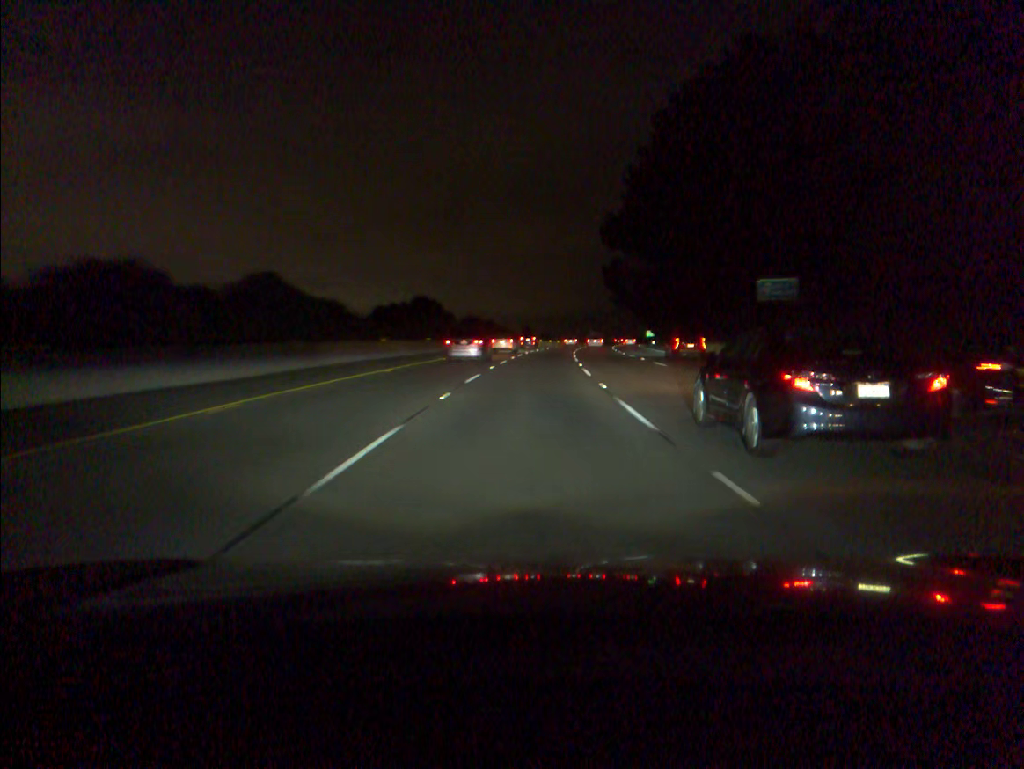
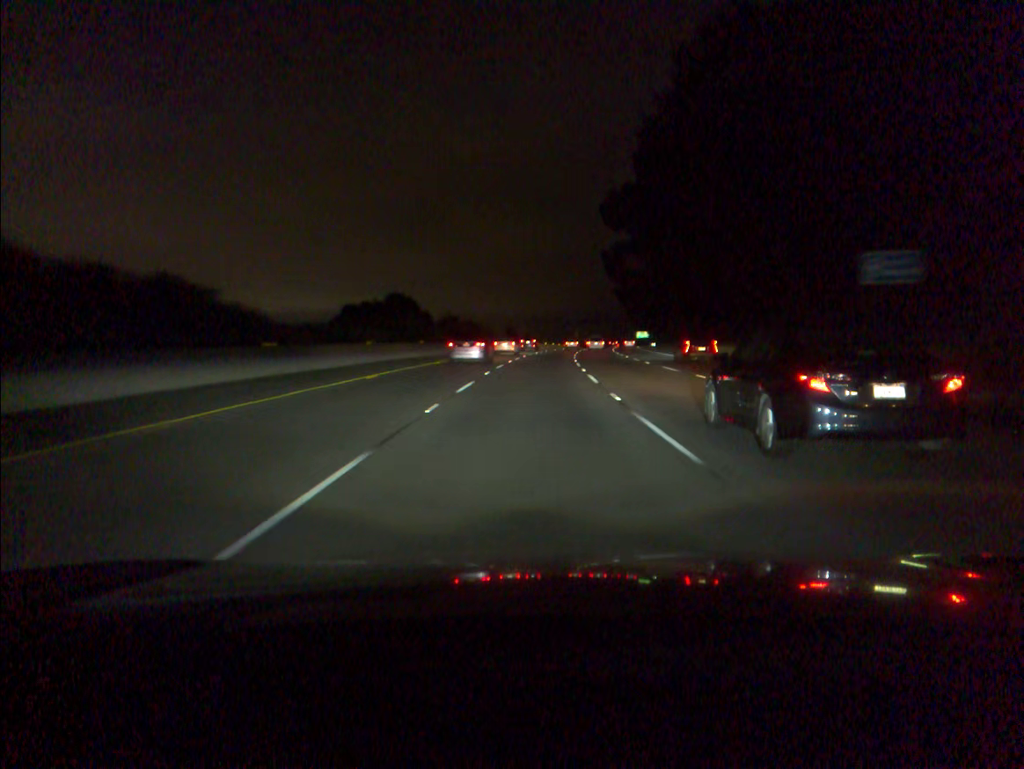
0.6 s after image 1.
(+0.2, +17.2) m; +1°
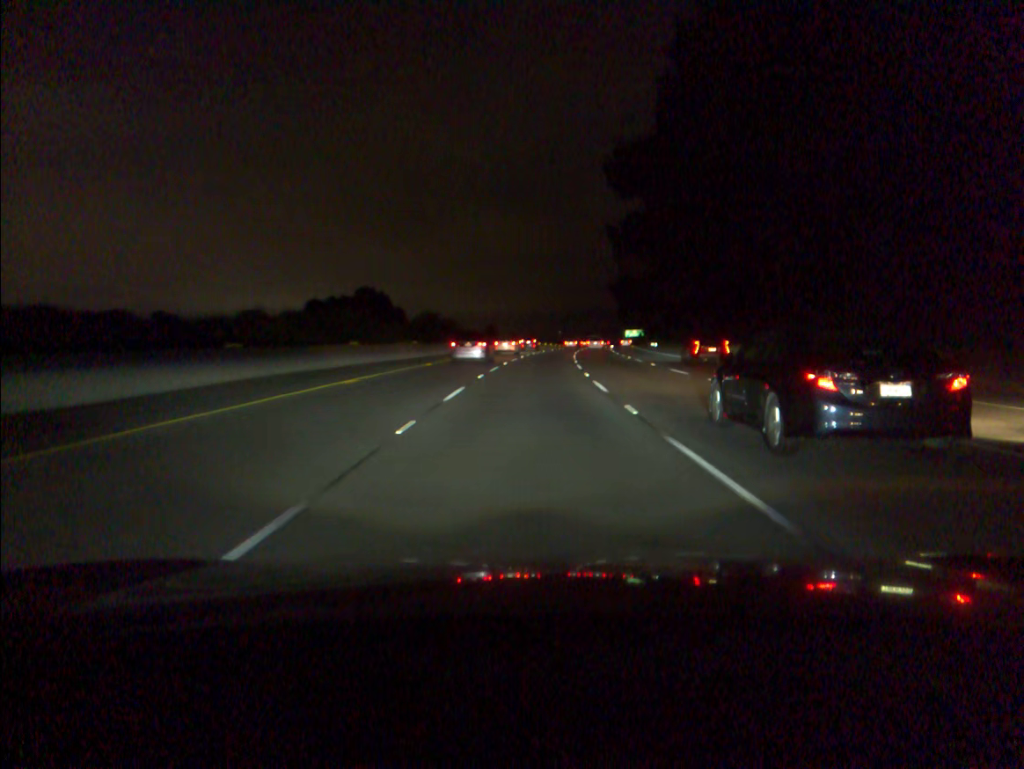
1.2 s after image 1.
(+0.2, +17.3) m; +1°
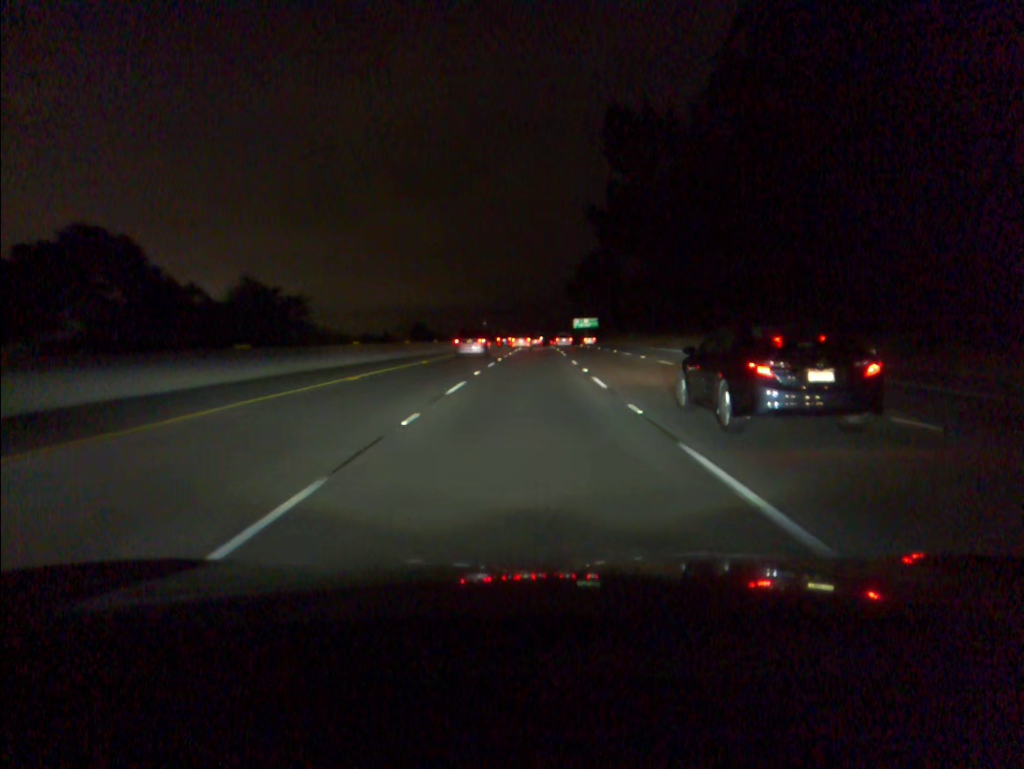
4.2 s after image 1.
(+4.3, +86.3) m; +5°
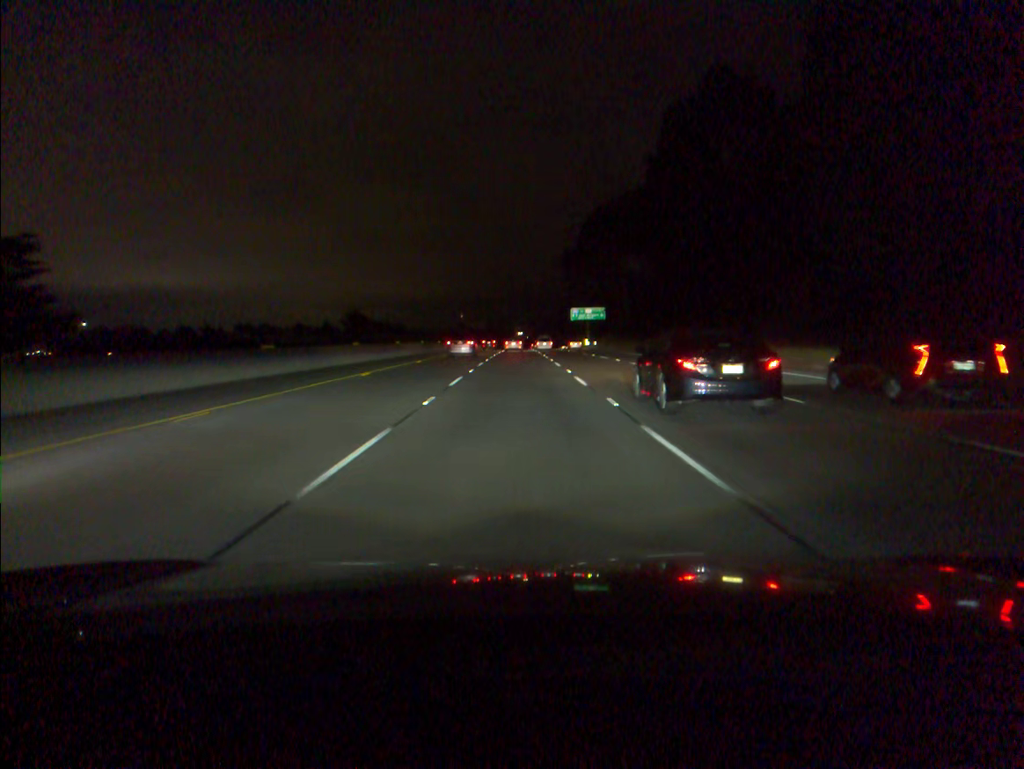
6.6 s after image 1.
(+1.3, +69.0) m; +2°
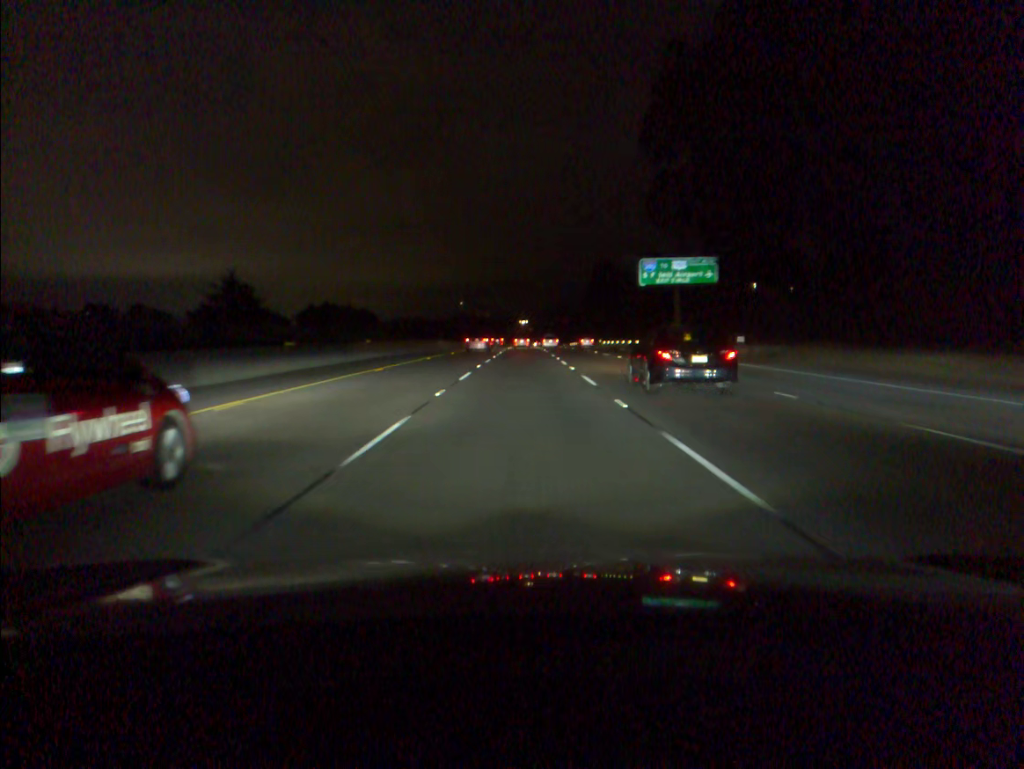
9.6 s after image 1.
(-0.3, +86.2) m; 0°
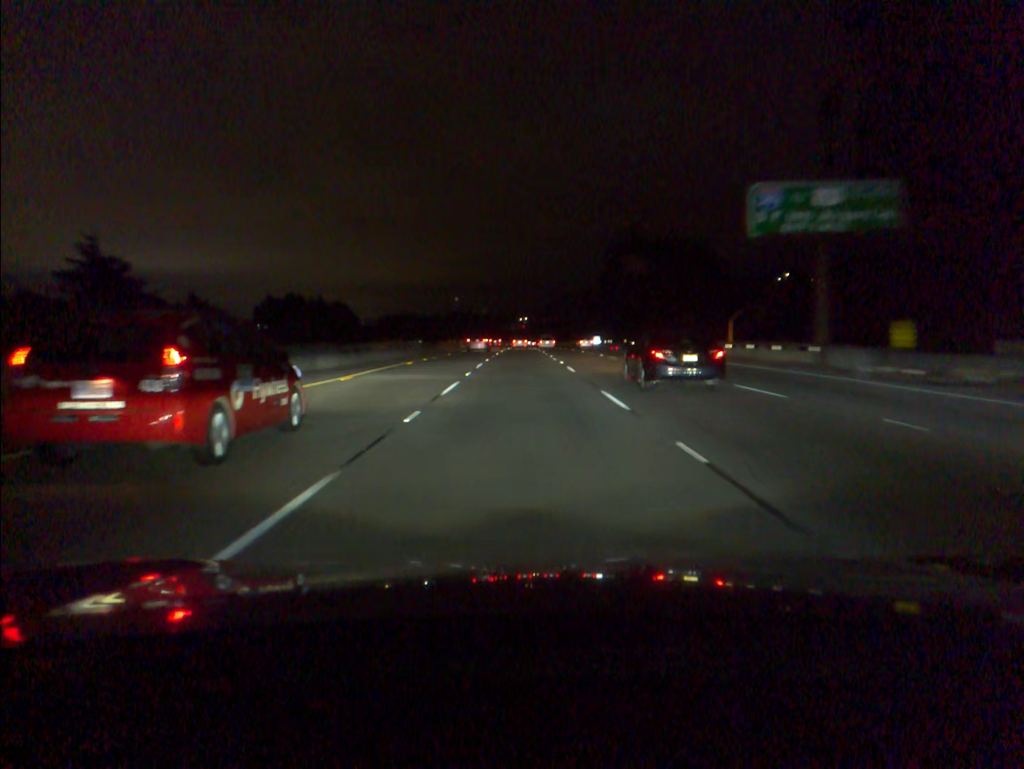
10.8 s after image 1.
(0.0, +34.5) m; 0°
